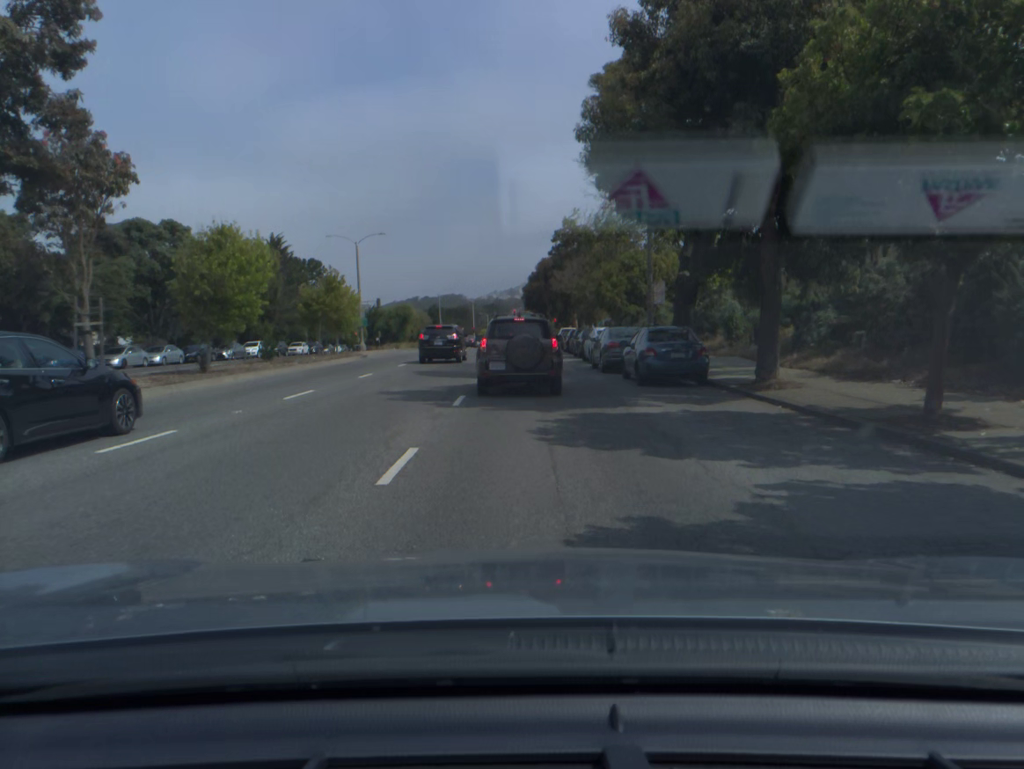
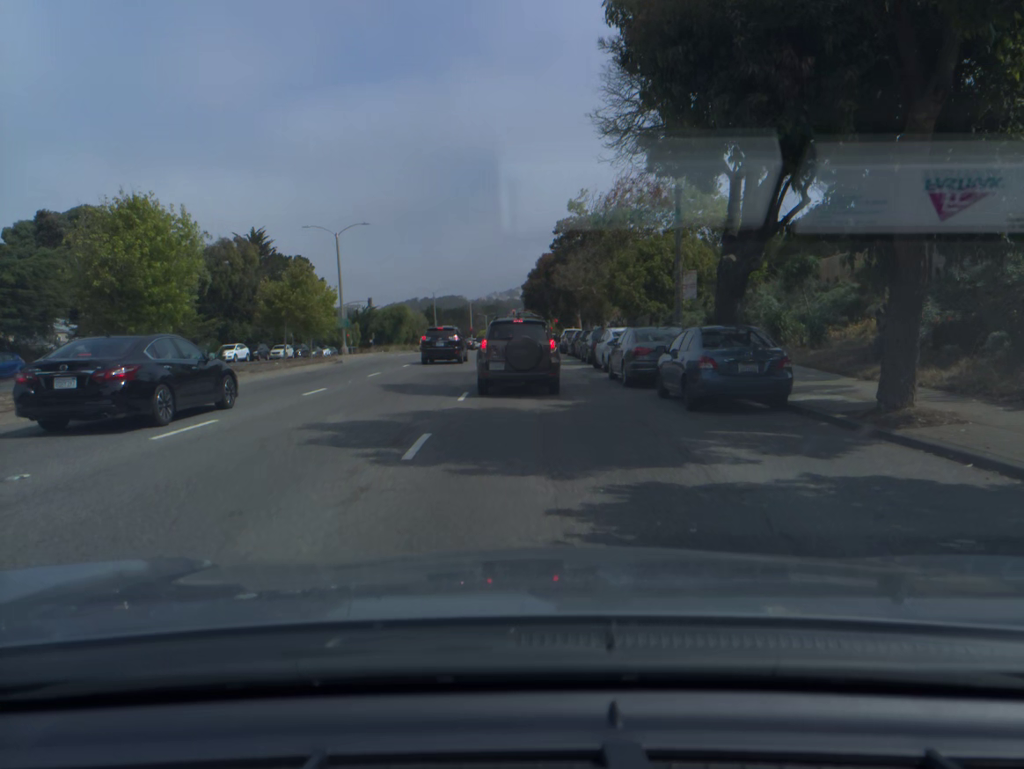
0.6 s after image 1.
(0.0, +5.9) m; 0°
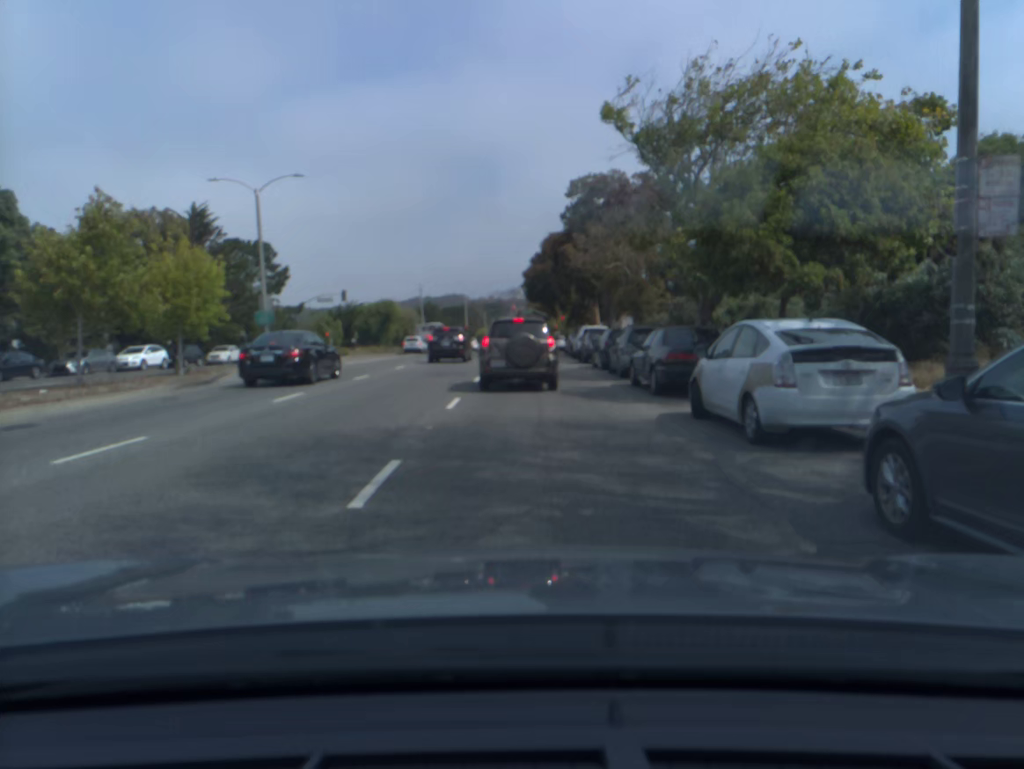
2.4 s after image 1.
(0.0, +17.1) m; 0°
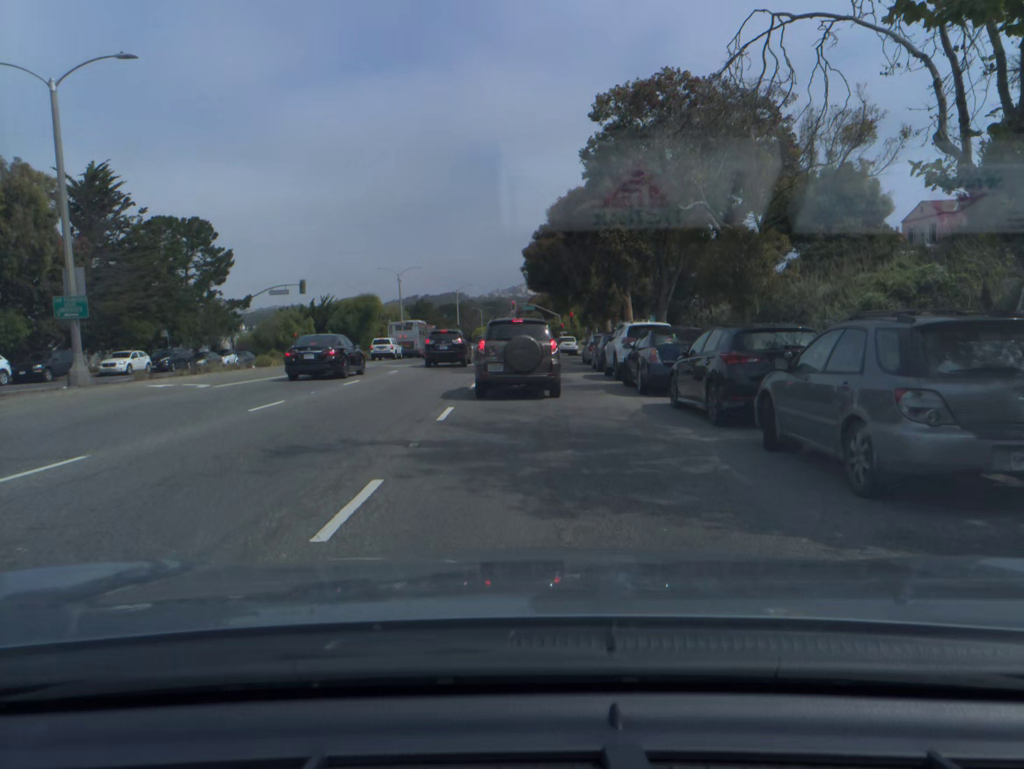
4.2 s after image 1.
(0.0, +16.0) m; 0°
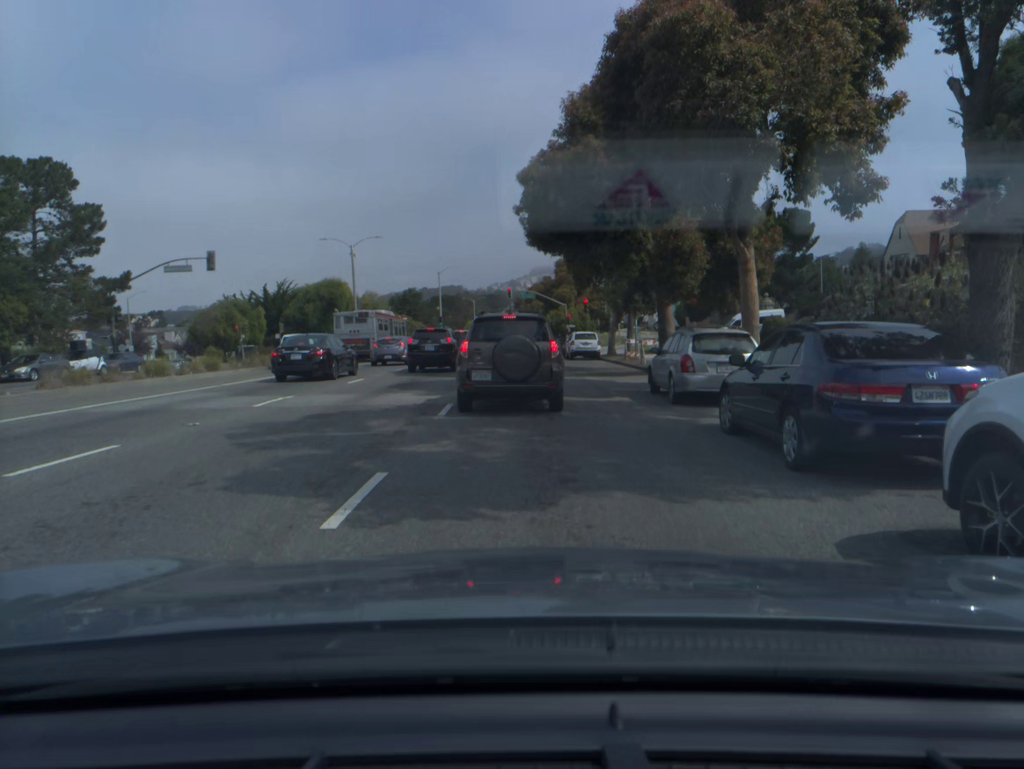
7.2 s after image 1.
(0.0, +21.3) m; 0°
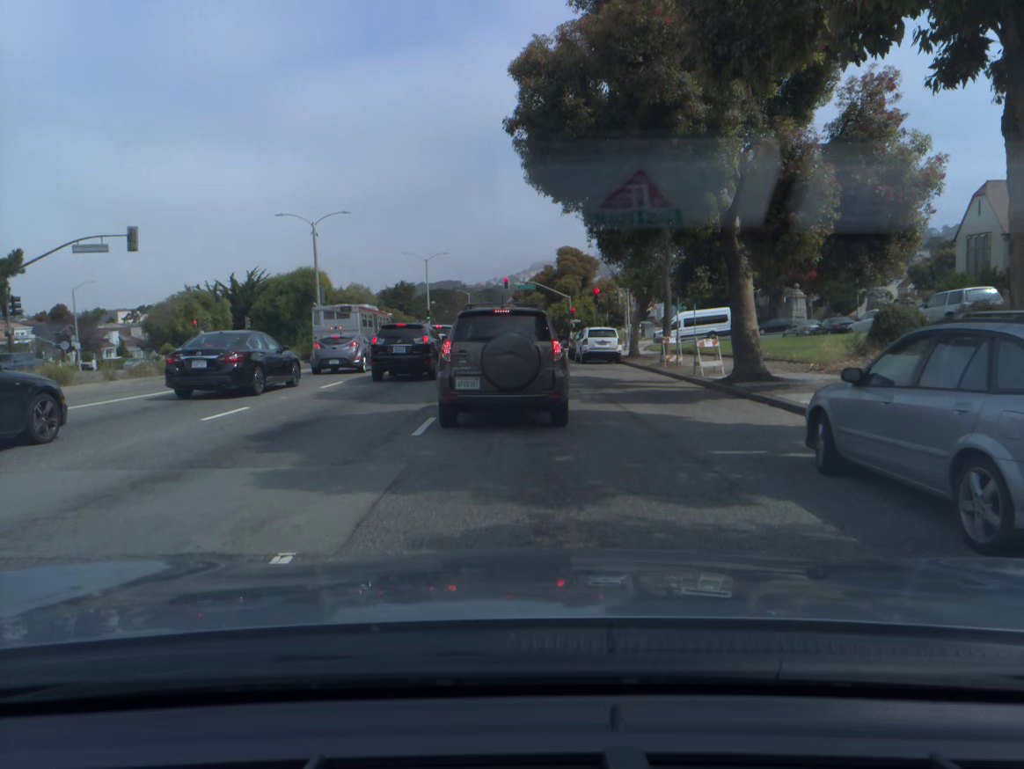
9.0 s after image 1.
(0.0, +10.2) m; 0°
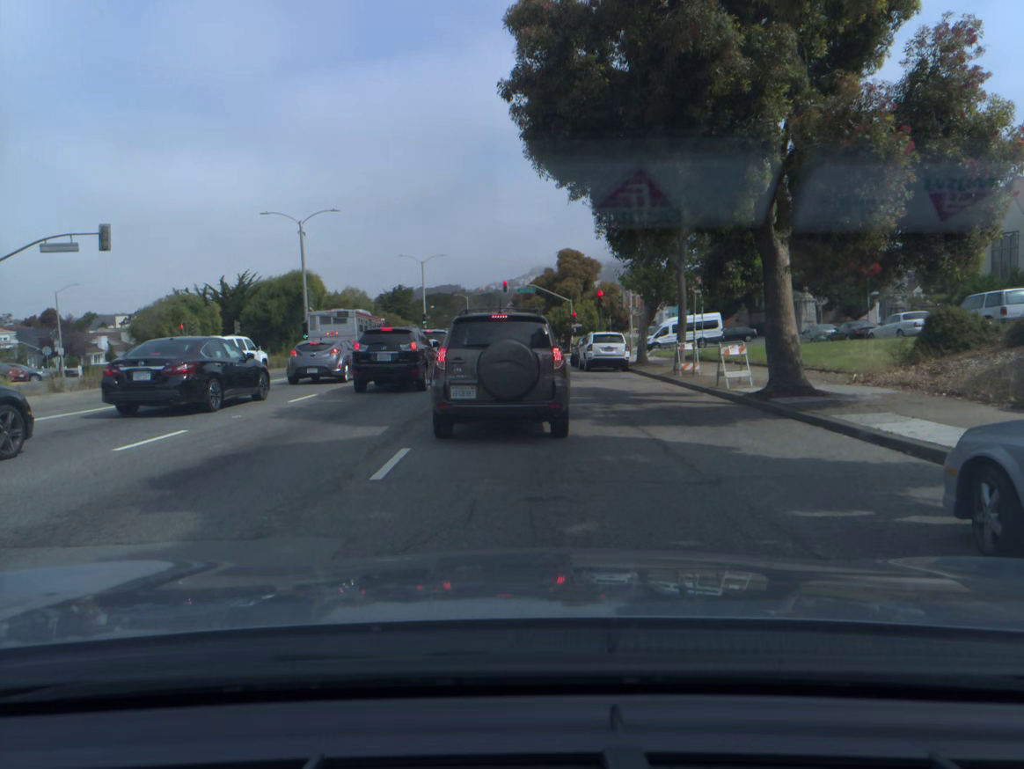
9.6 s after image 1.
(0.0, +2.7) m; 0°
